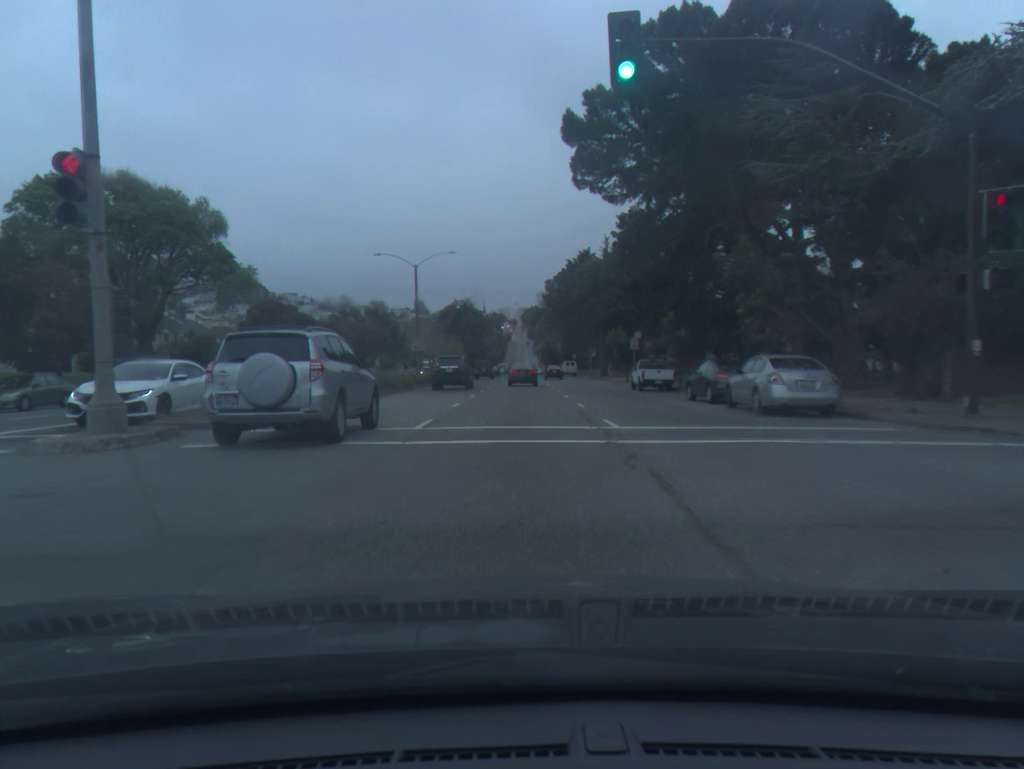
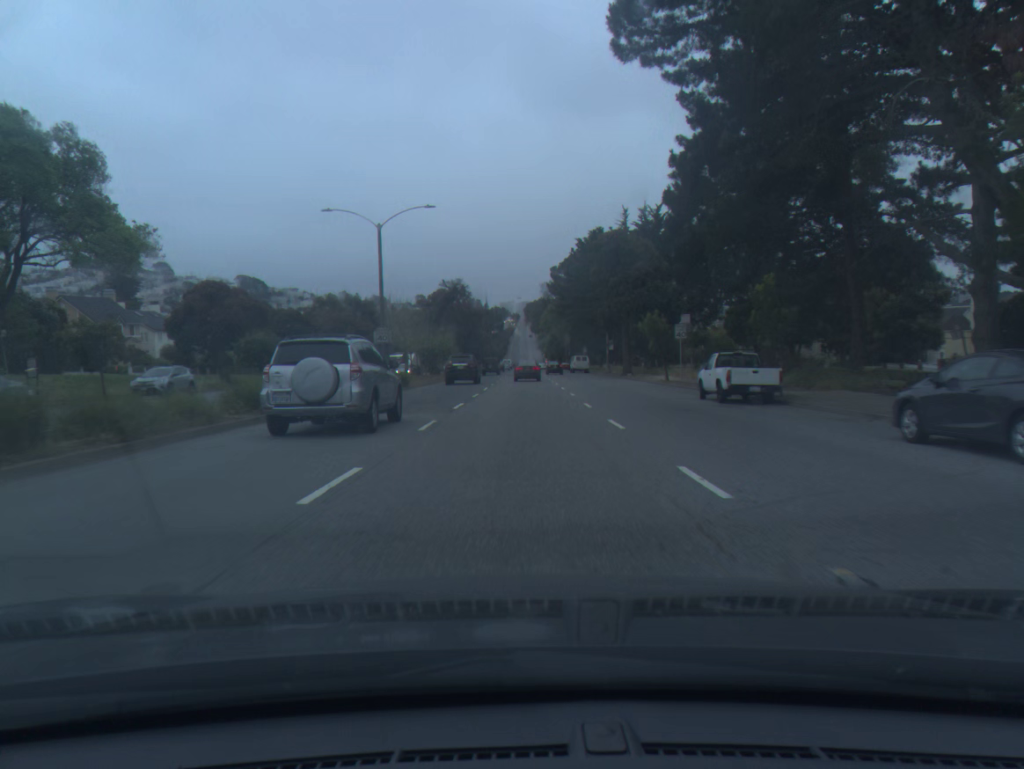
(0.0, +15.2) m; 0°
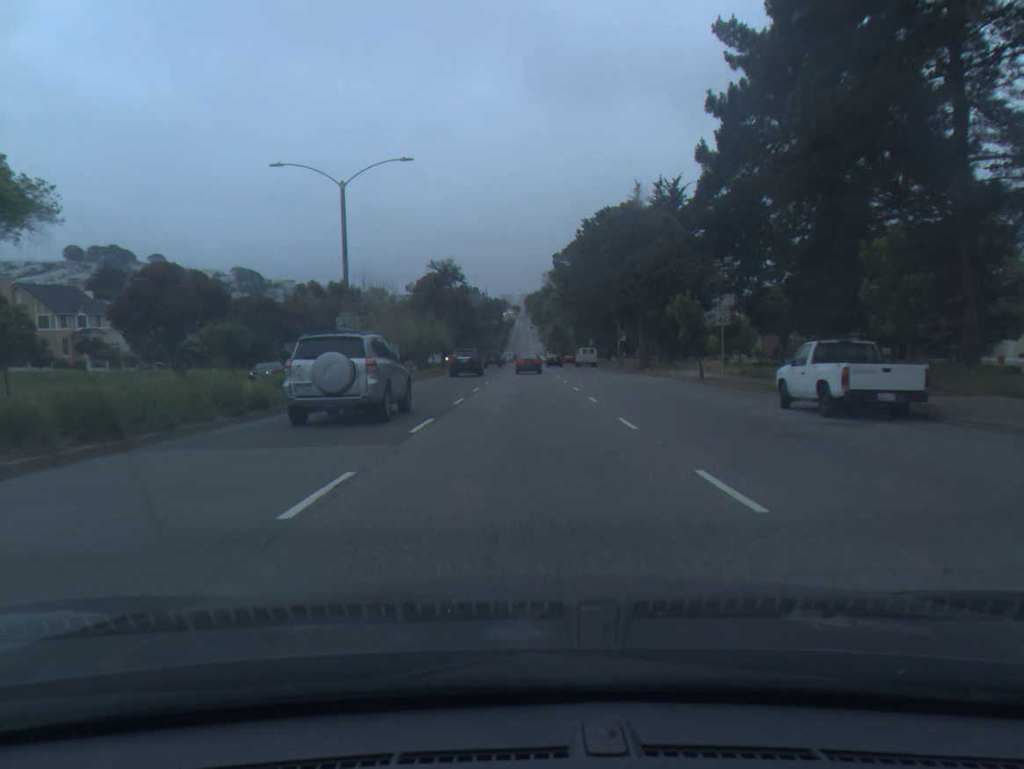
(0.0, +8.1) m; 0°
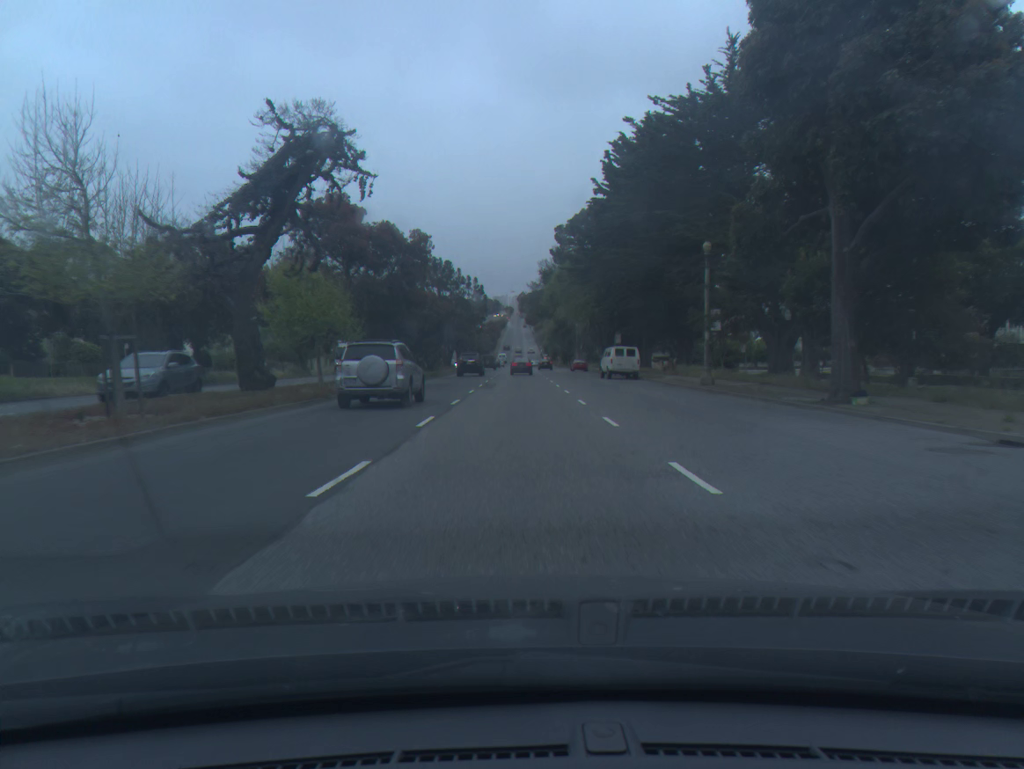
(+0.3, +35.4) m; +1°
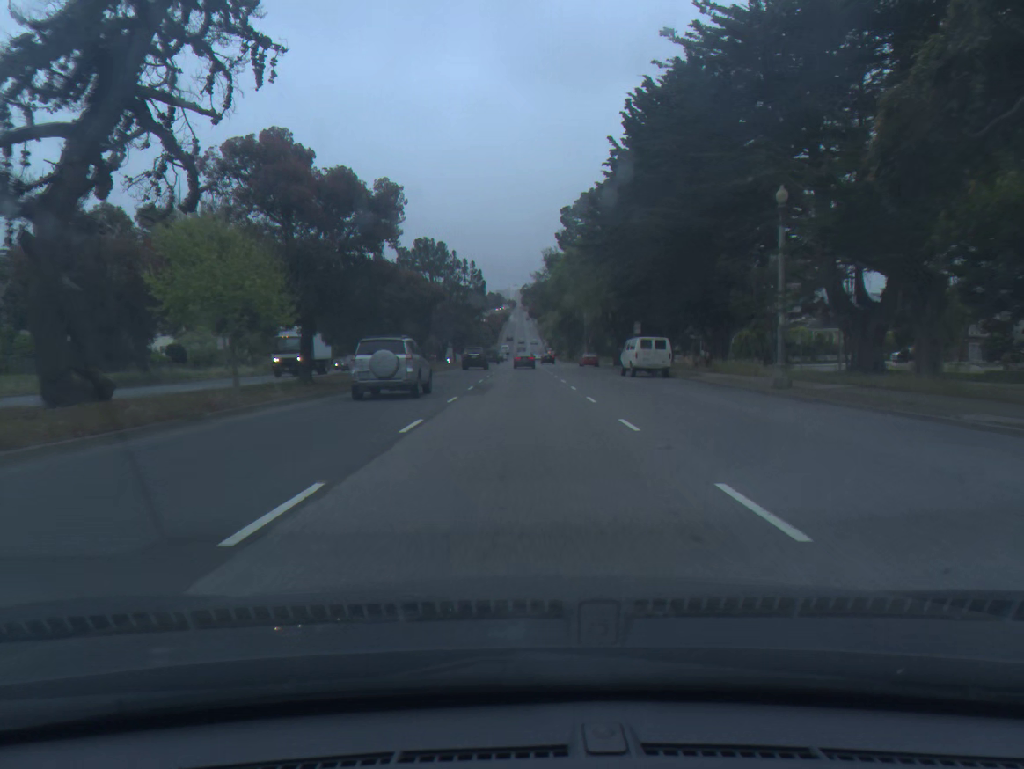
(0.0, +9.5) m; 0°
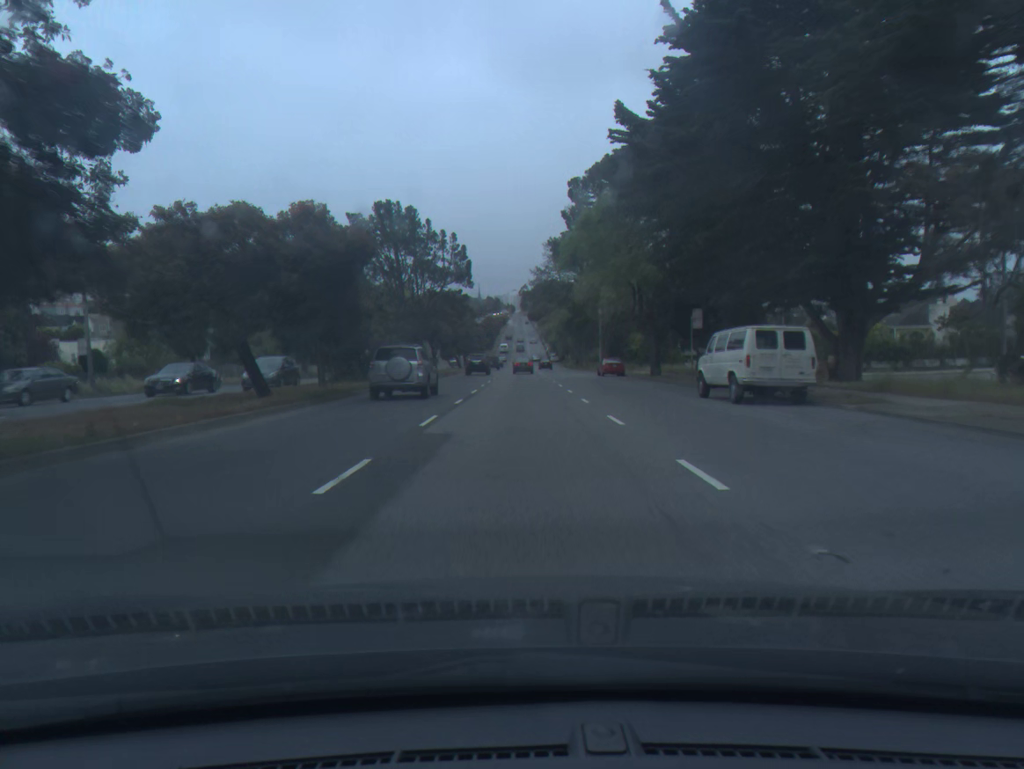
(0.0, +19.8) m; 0°
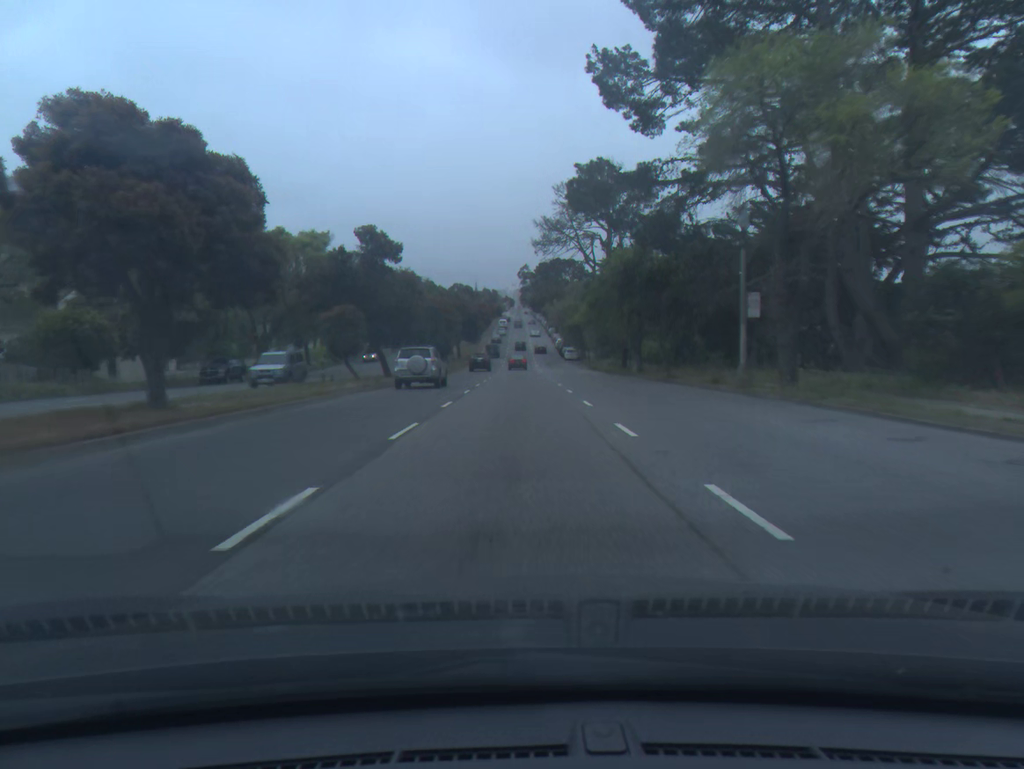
(0.0, +53.2) m; 0°
